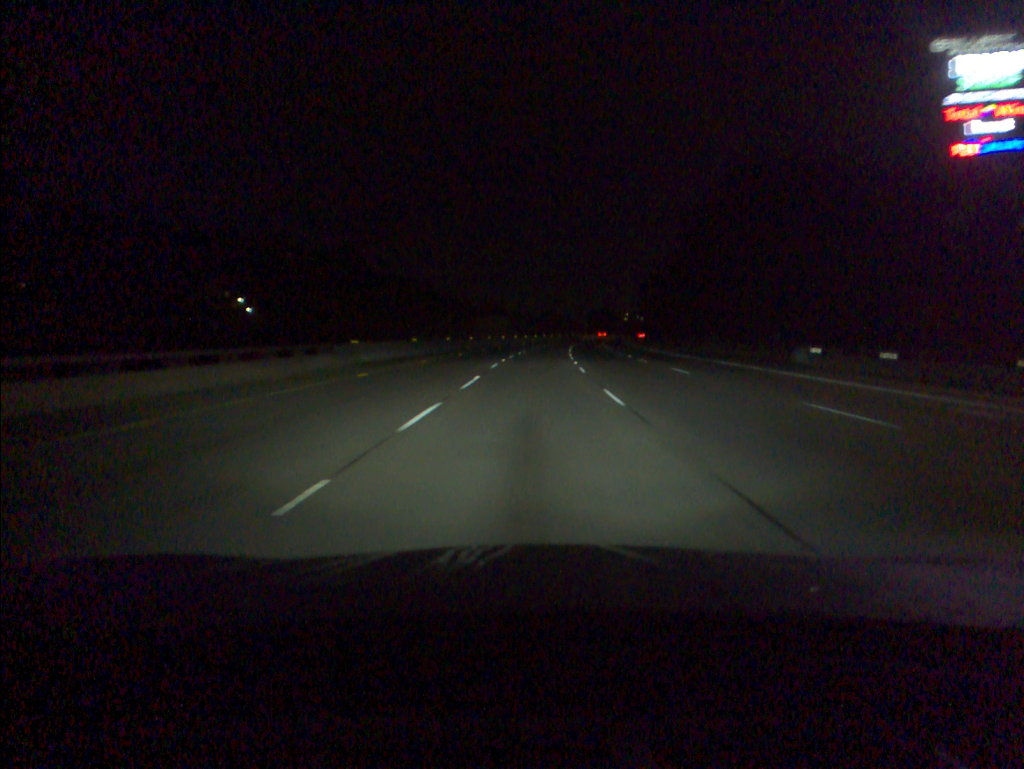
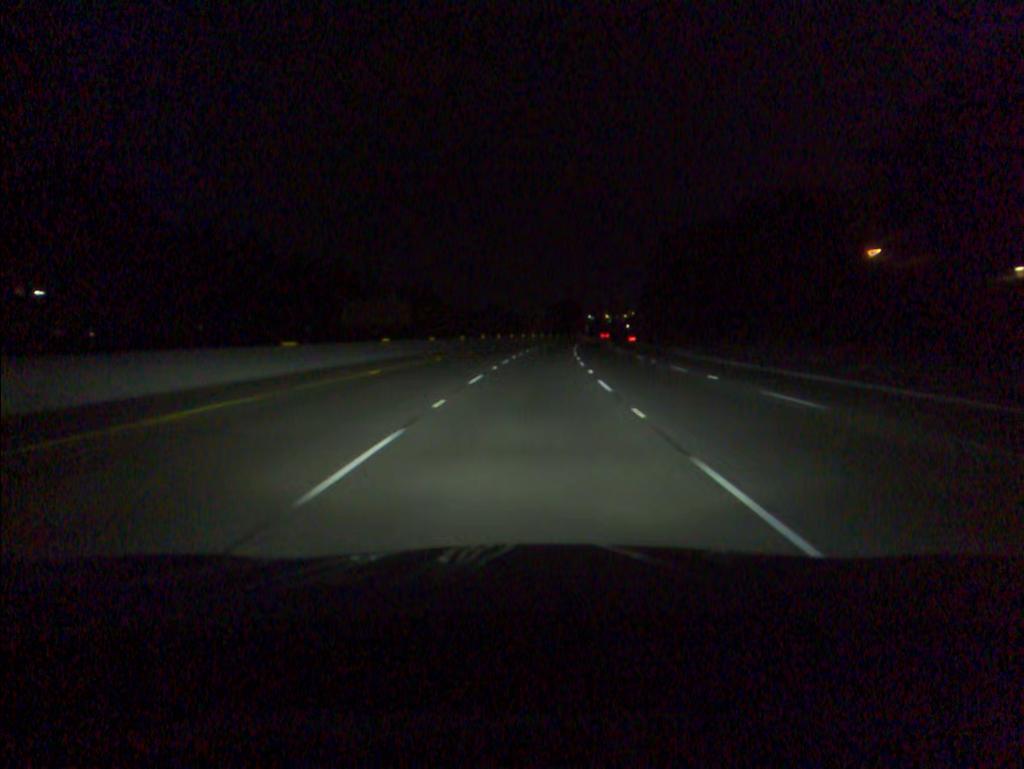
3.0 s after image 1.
(+2.4, +83.6) m; +4°
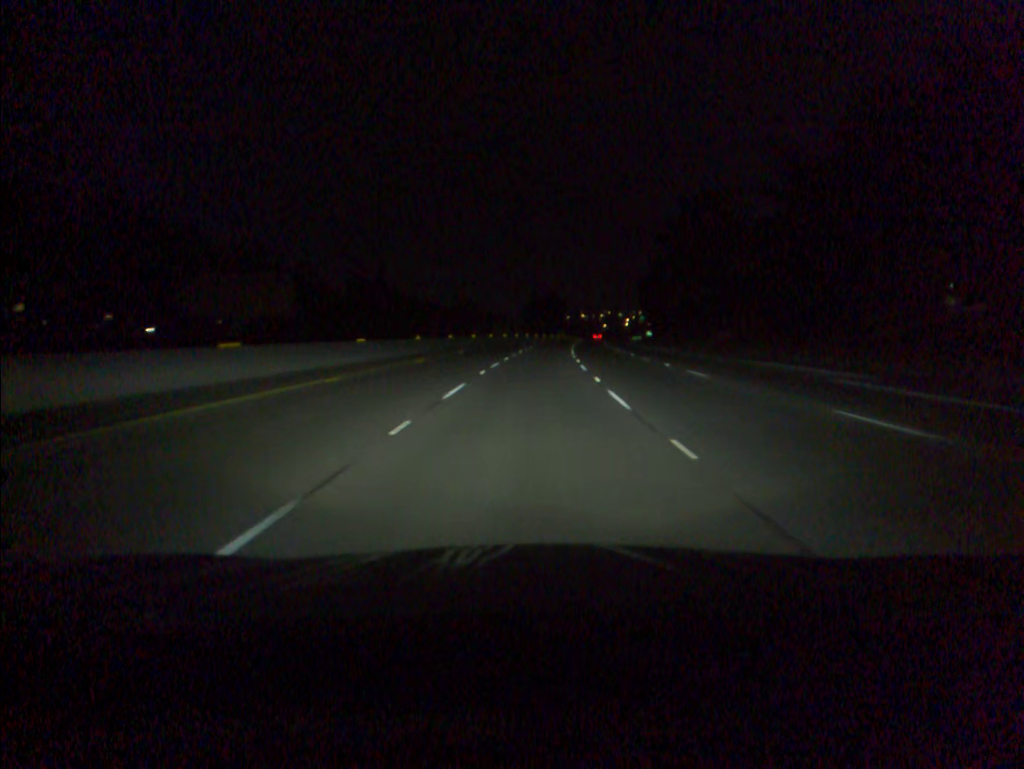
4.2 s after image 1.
(+0.5, +33.8) m; +2°
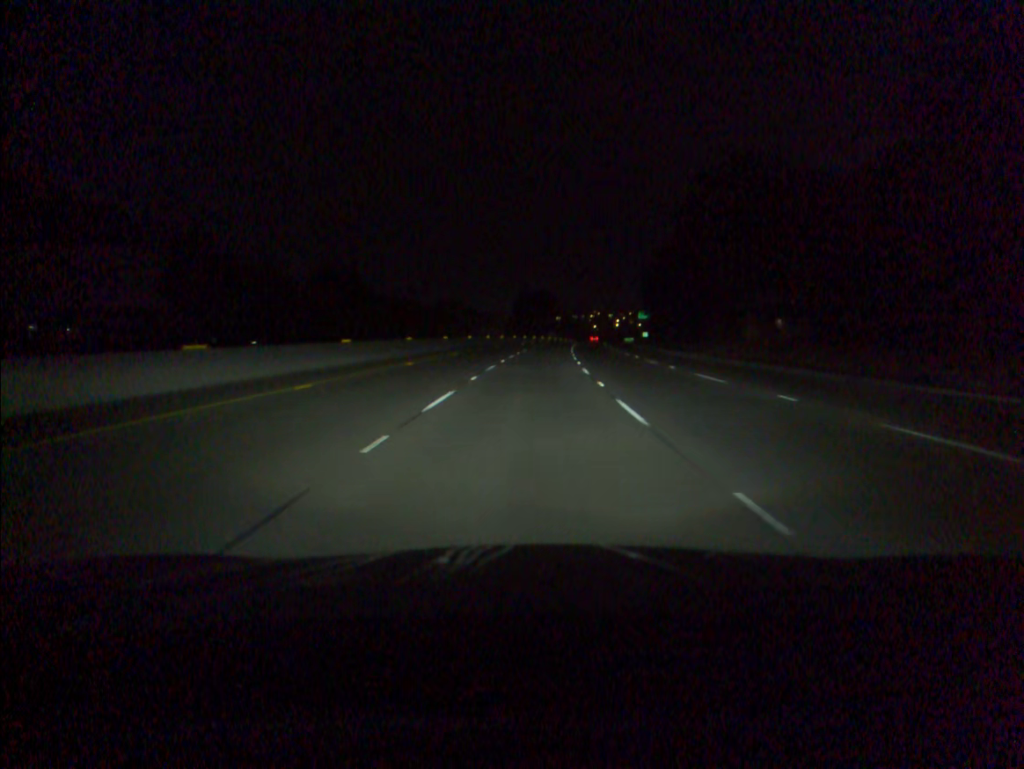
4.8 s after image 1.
(+0.1, +16.9) m; +1°
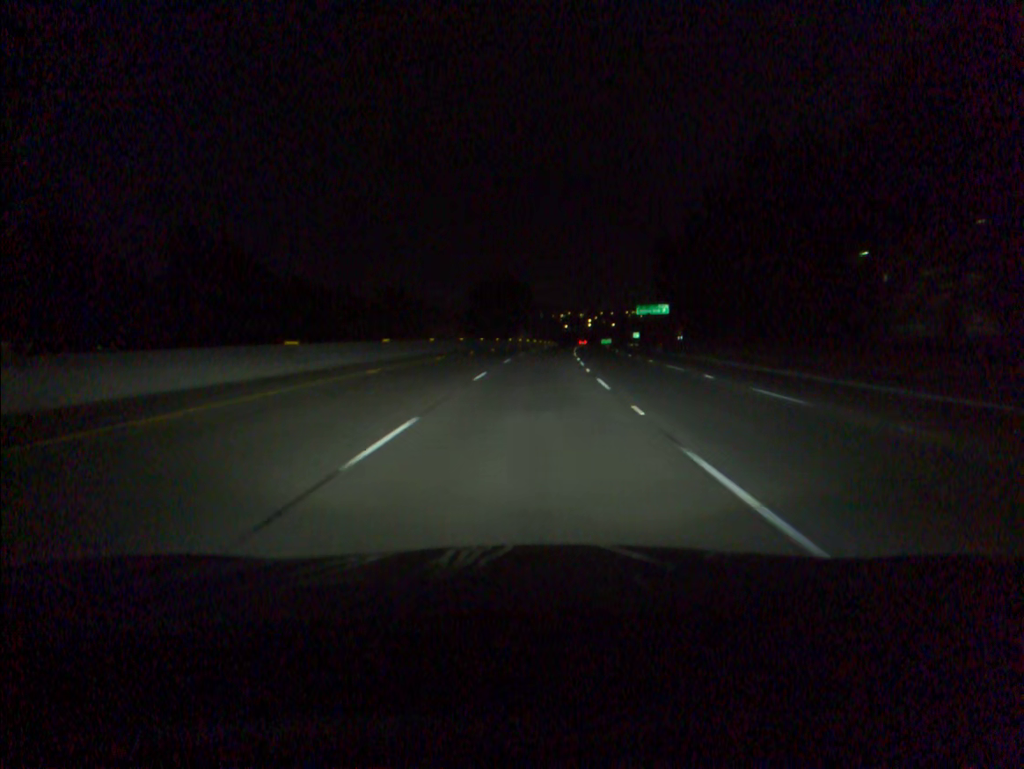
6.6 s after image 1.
(+1.0, +50.8) m; +2°
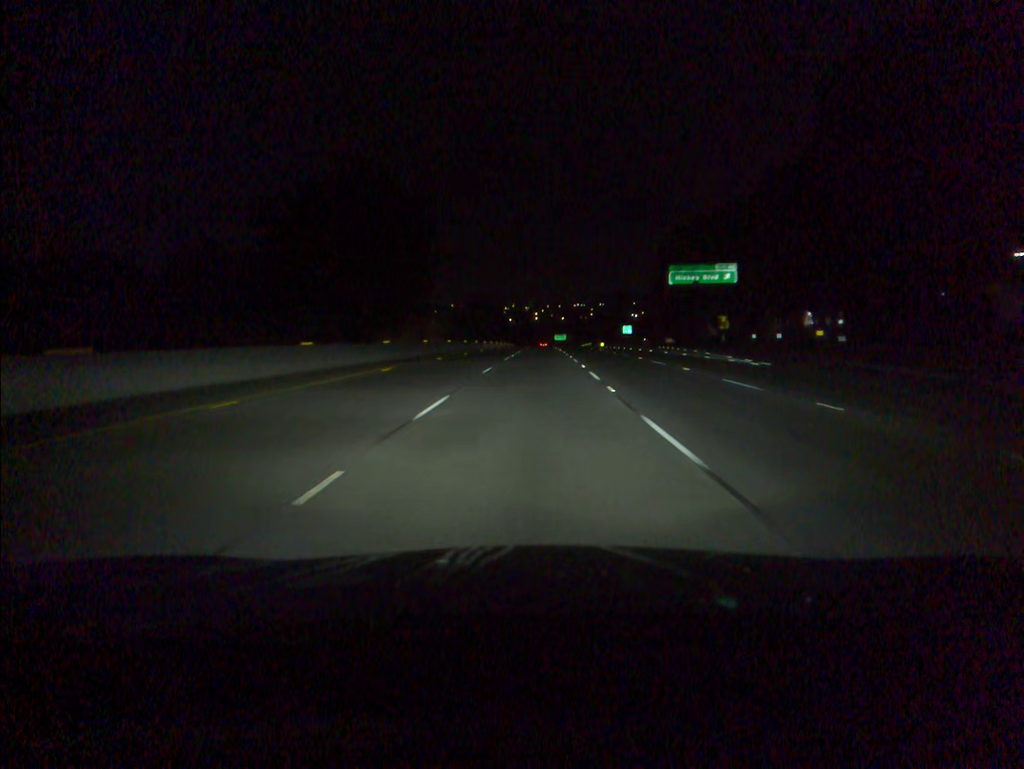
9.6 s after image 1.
(+3.1, +84.5) m; +4°
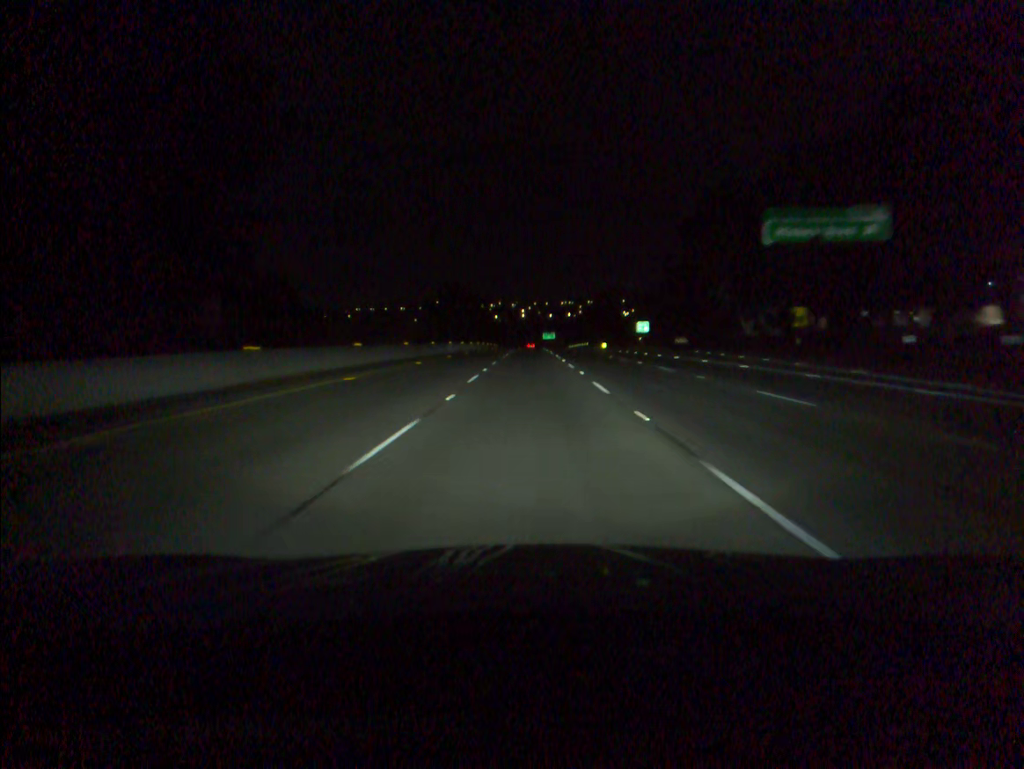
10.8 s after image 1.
(+0.3, +33.8) m; +1°
